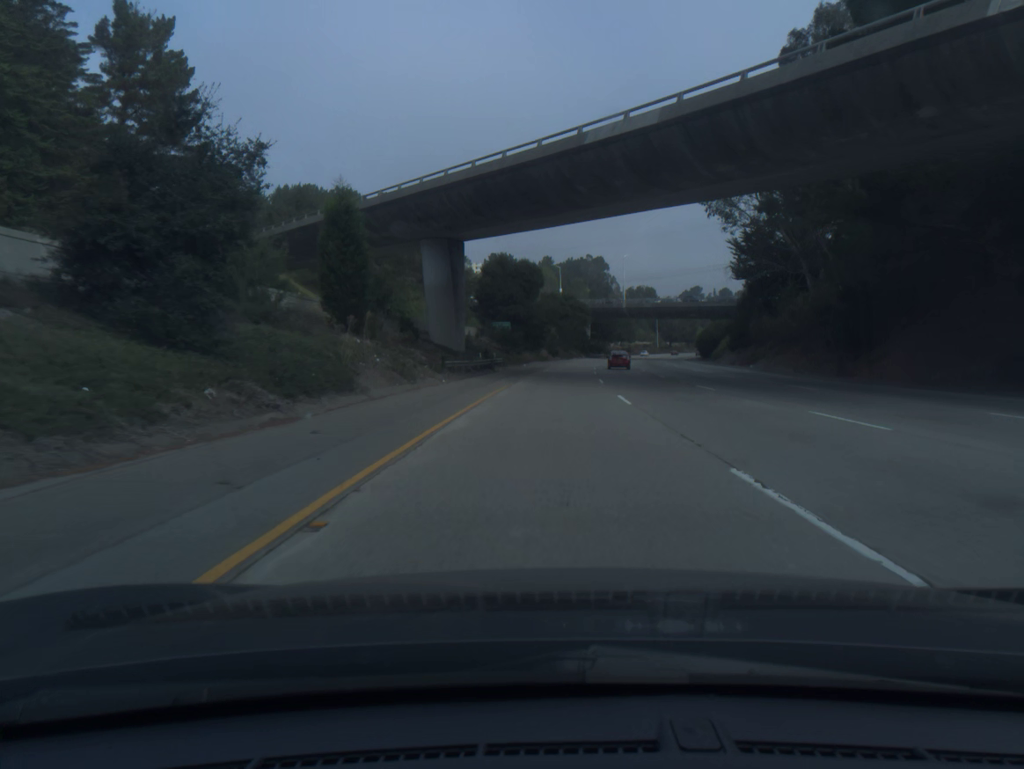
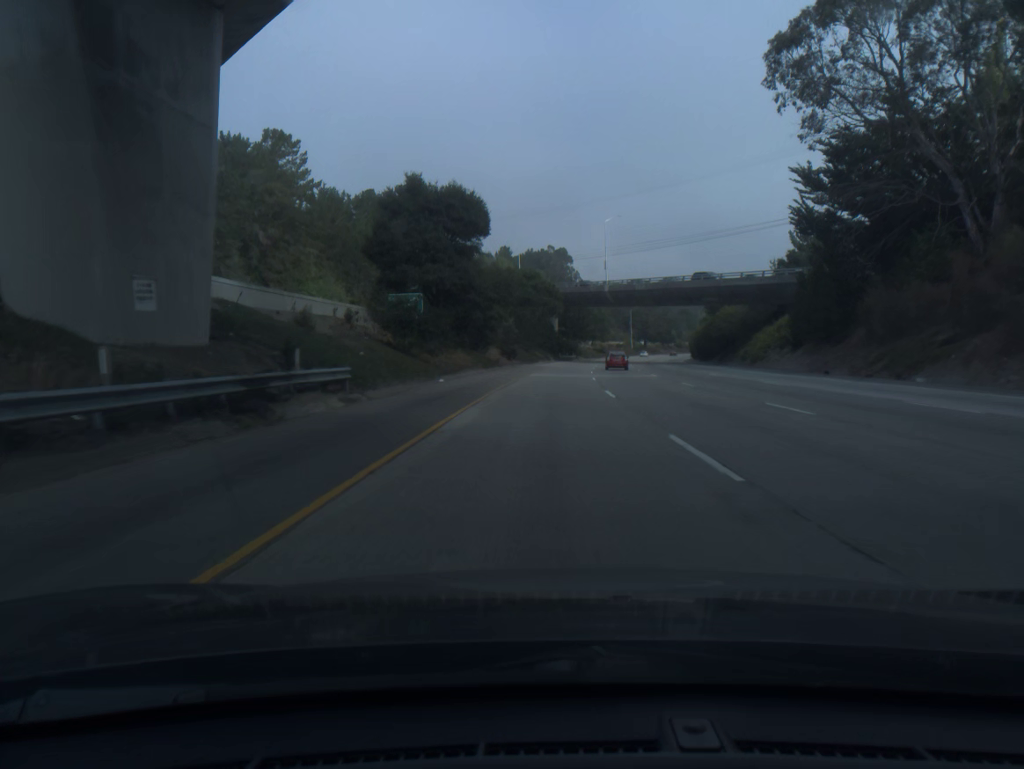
(+1.0, +40.6) m; +3°
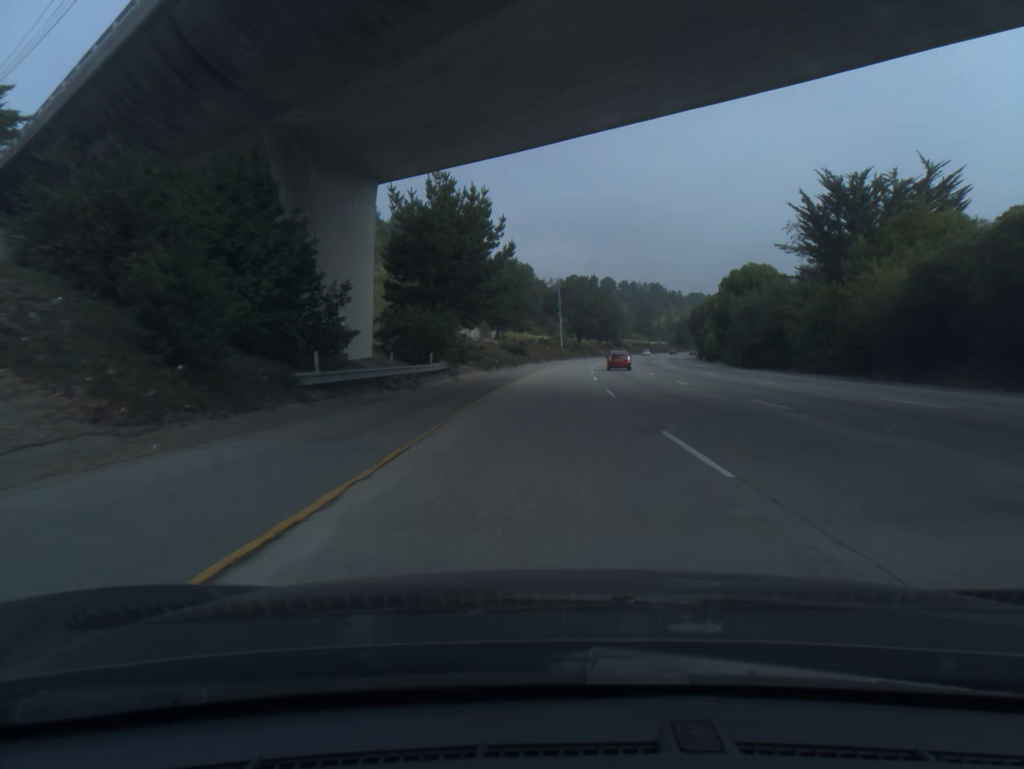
(+6.0, +101.3) m; +7°
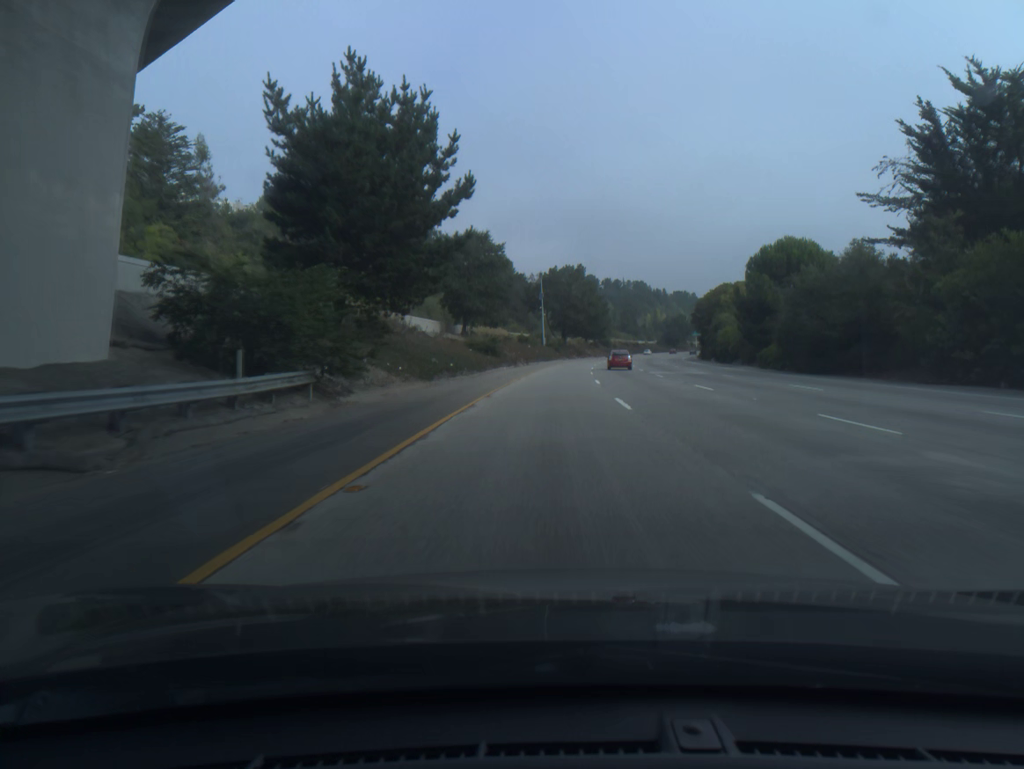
(+0.2, +20.3) m; +1°
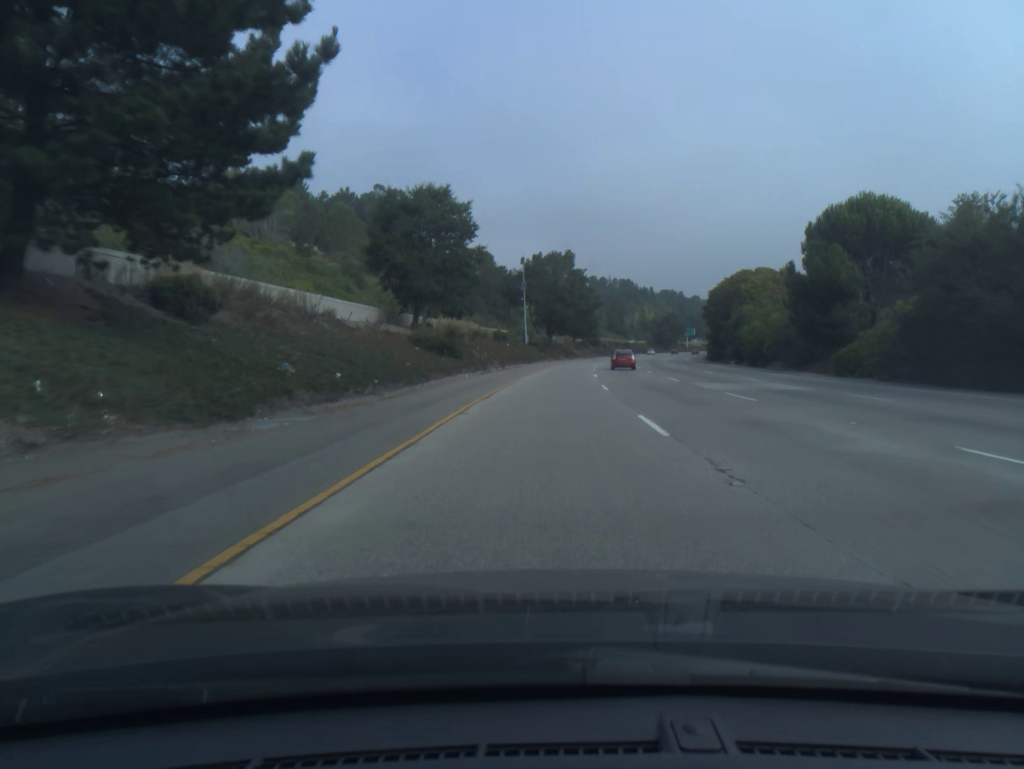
(+0.2, +20.3) m; +1°
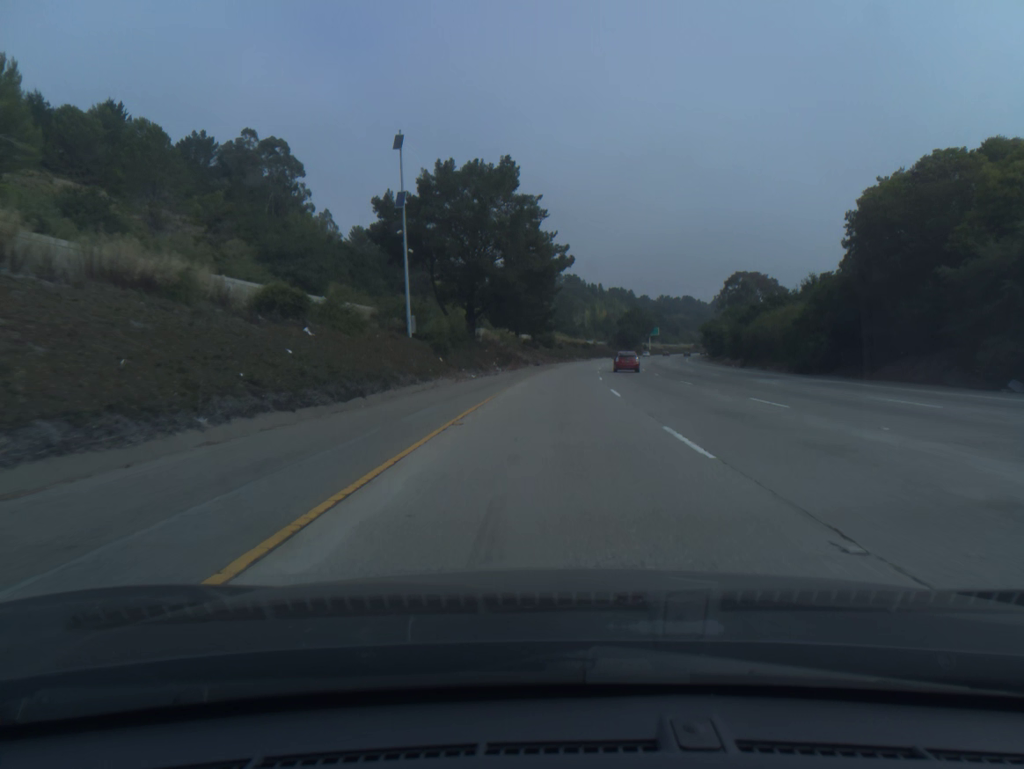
(+2.1, +60.9) m; +4°
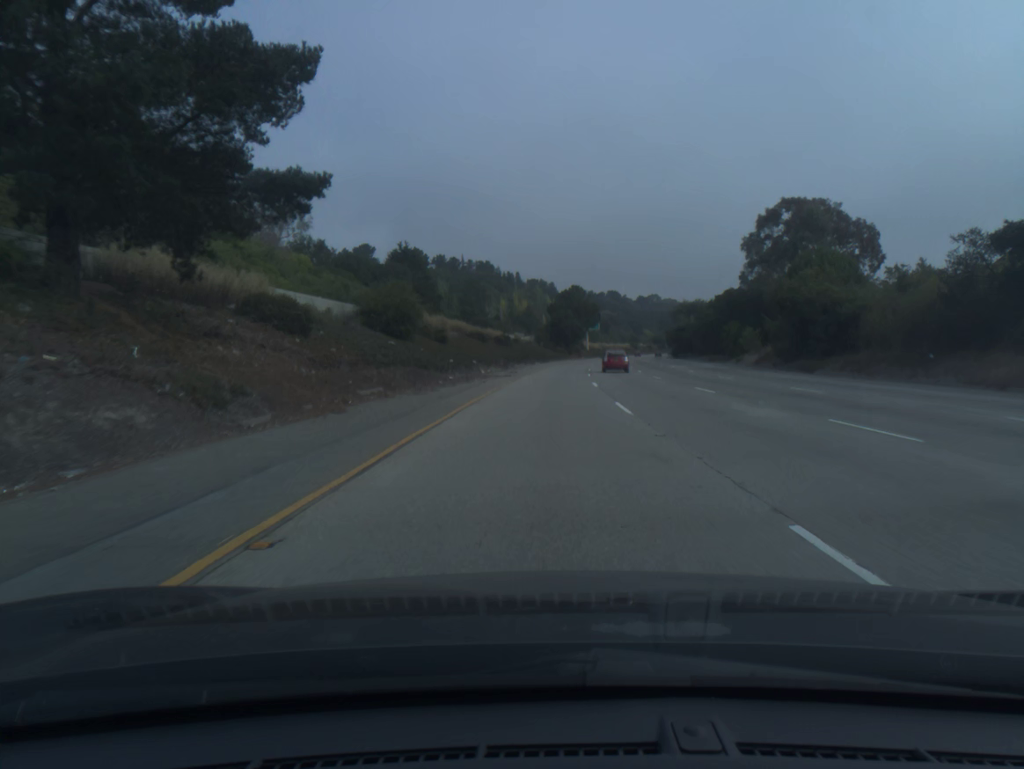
(+4.5, +81.1) m; +6°
